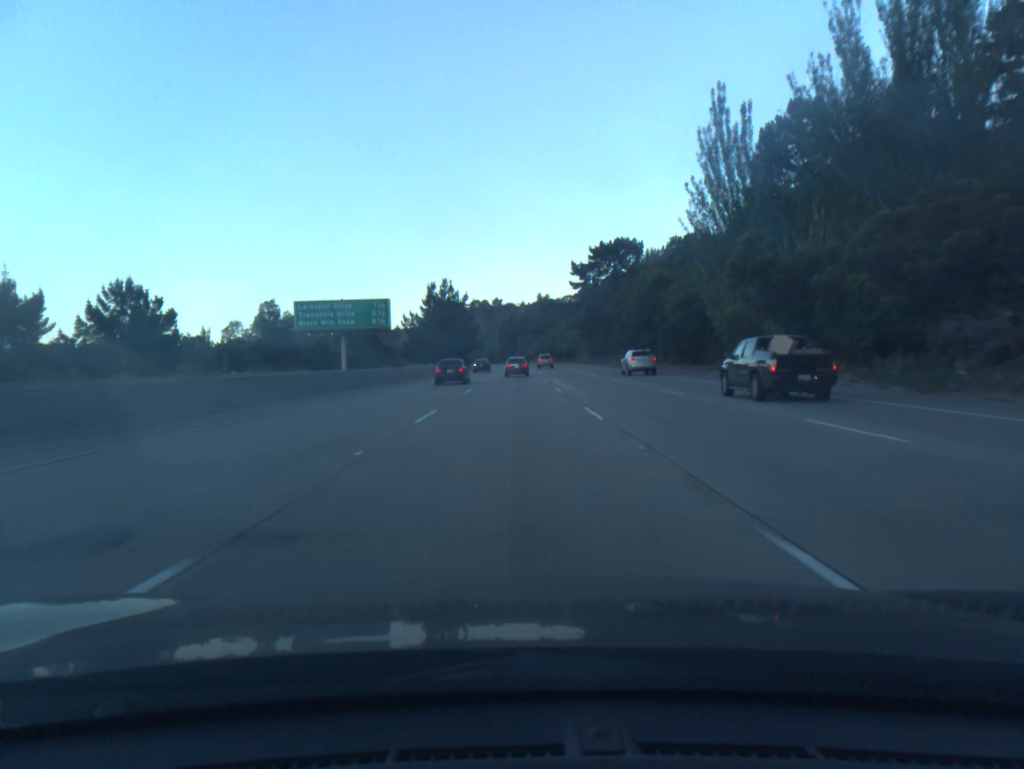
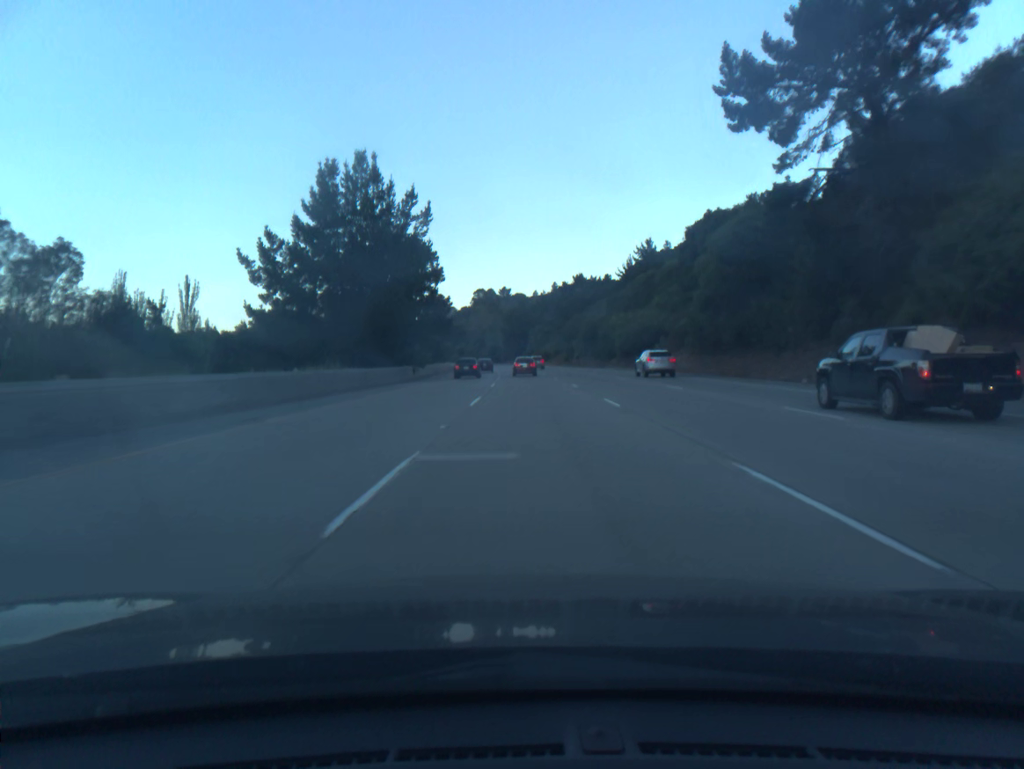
(-0.9, +83.9) m; -1°
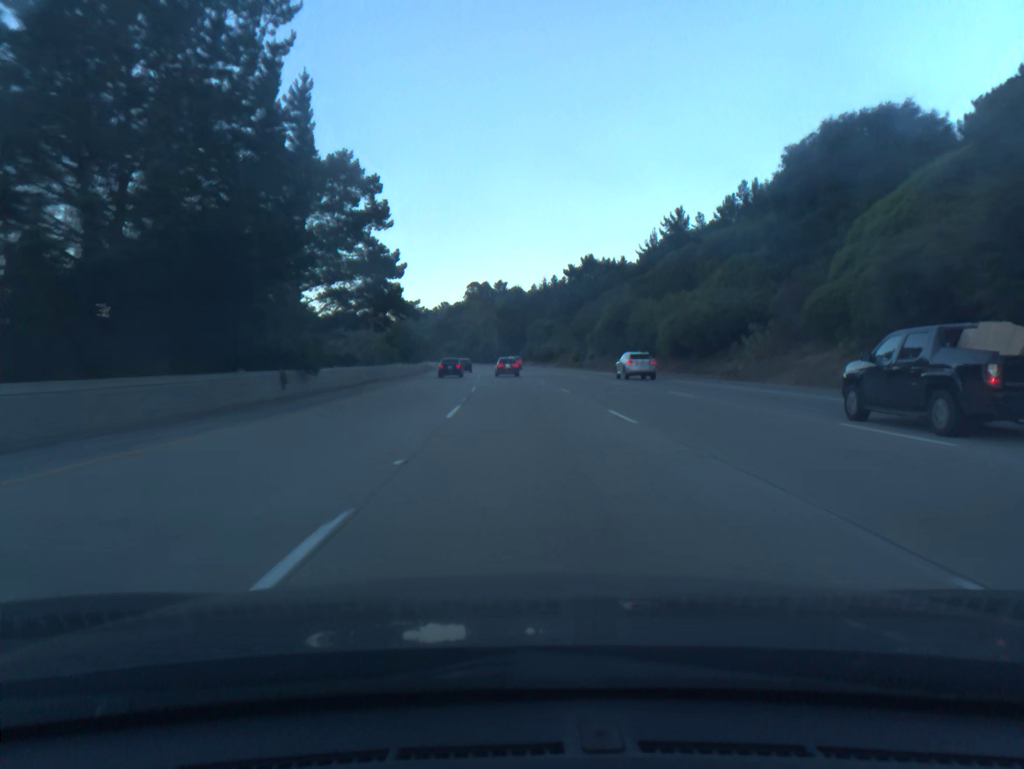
(+0.1, +33.5) m; 0°
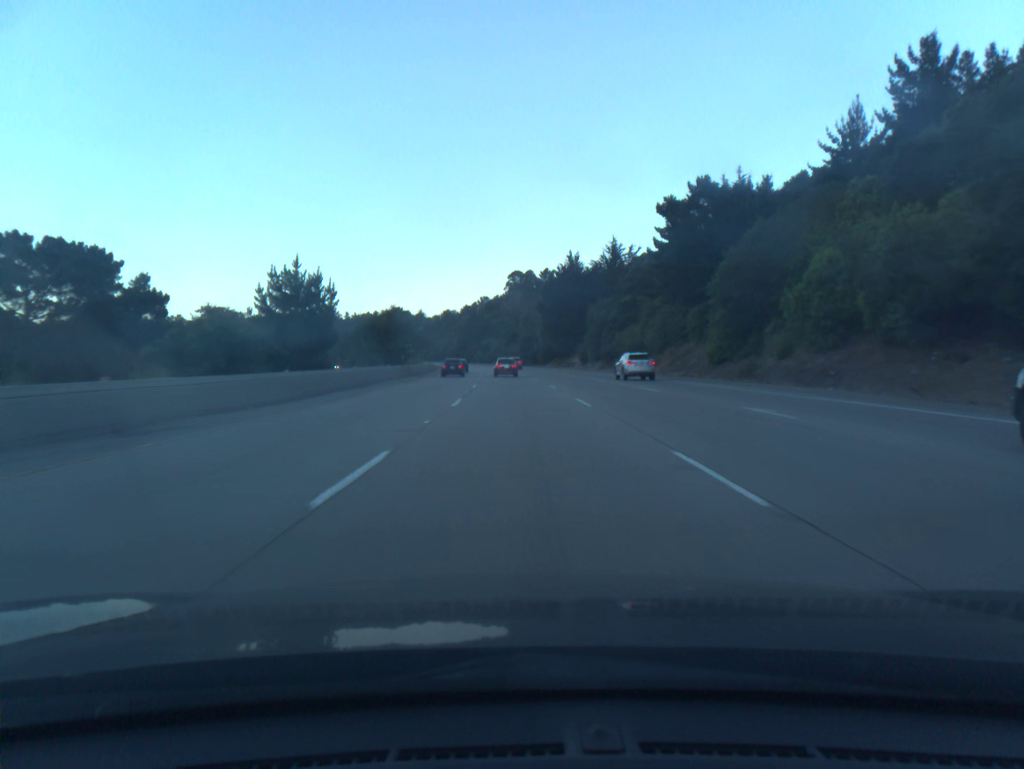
(-1.6, +67.1) m; -3°
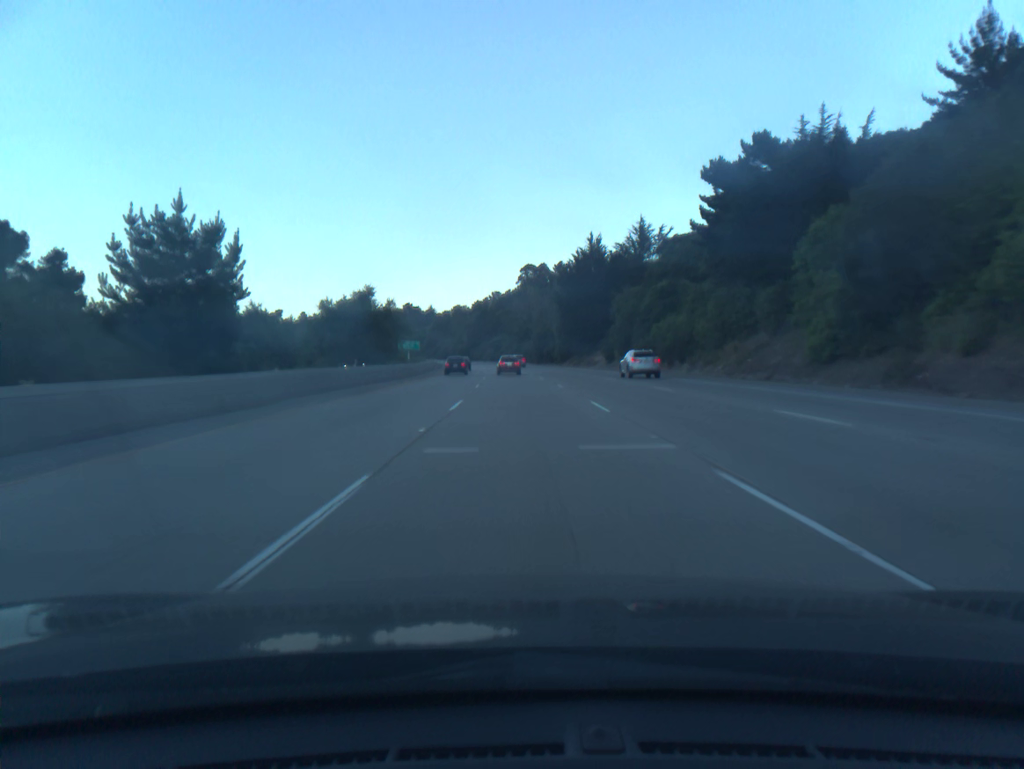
(-0.1, +16.8) m; -1°
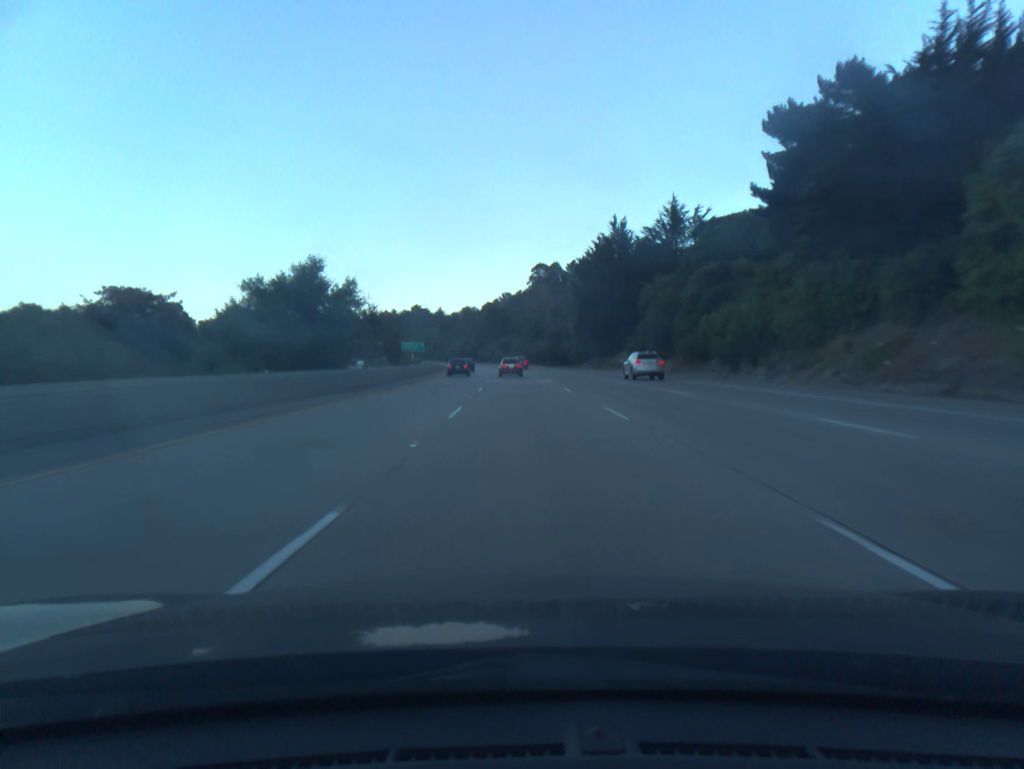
(-0.1, +16.8) m; -1°
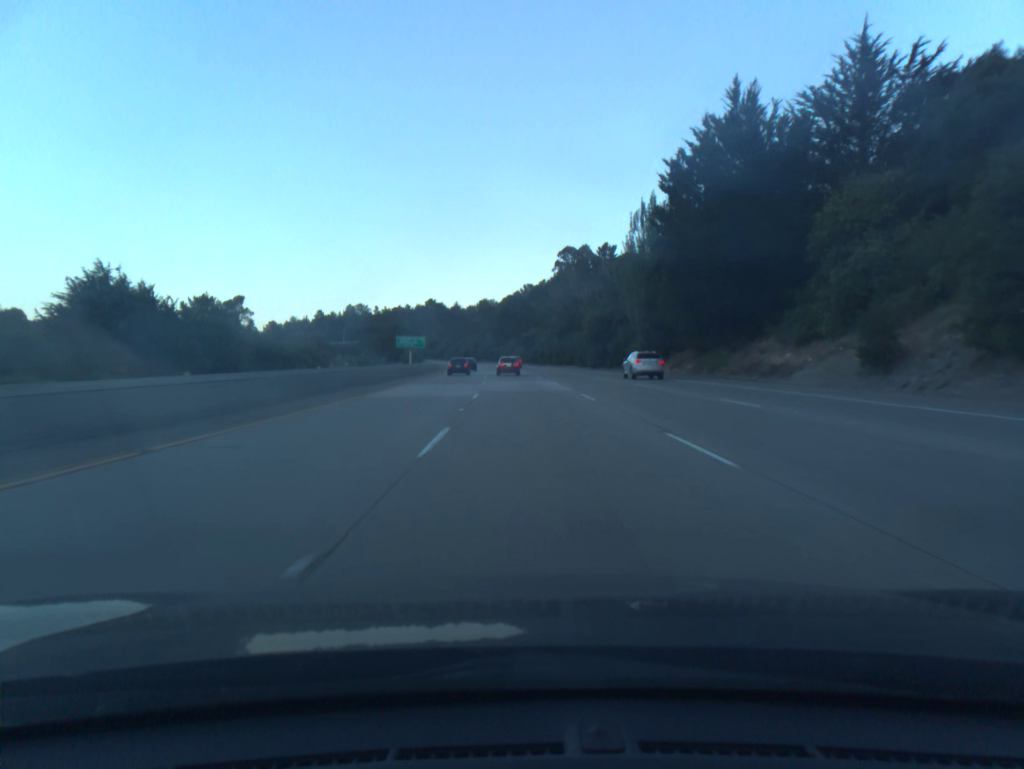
(-0.8, +50.5) m; -2°
